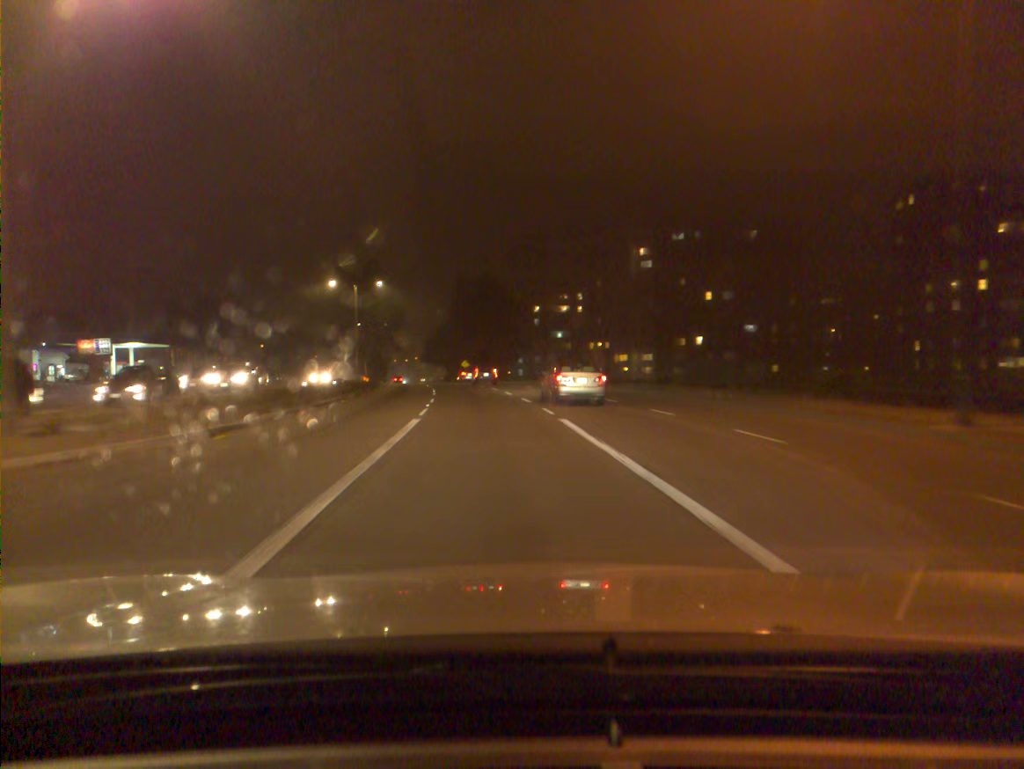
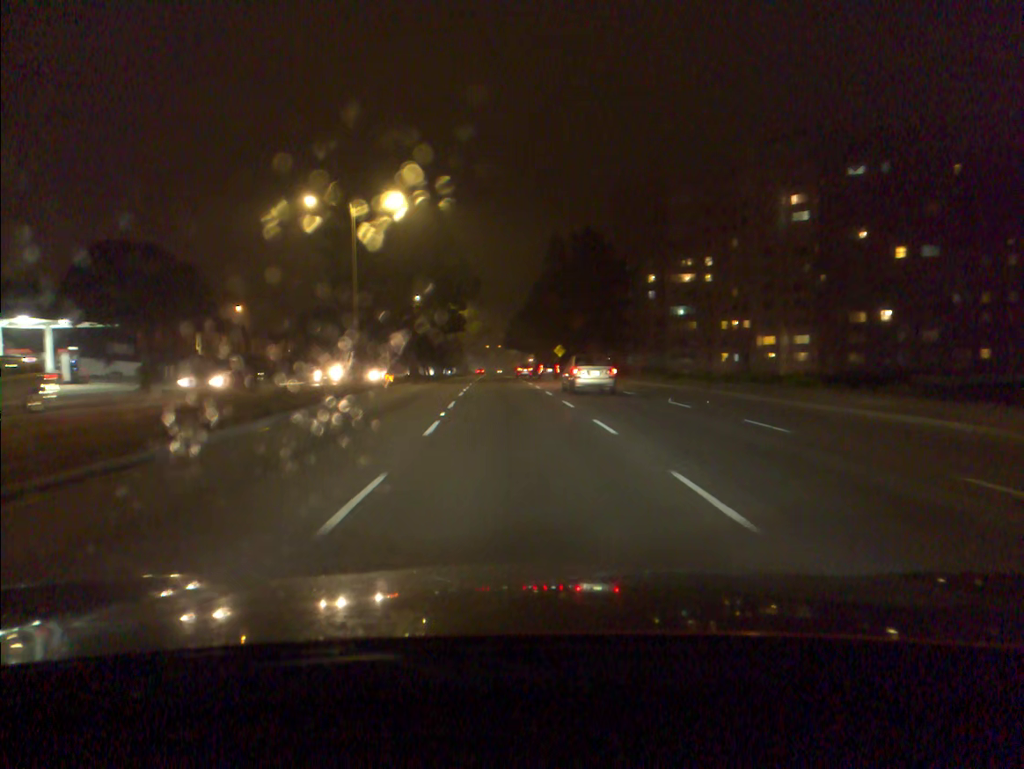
(-2.2, +35.5) m; -7°
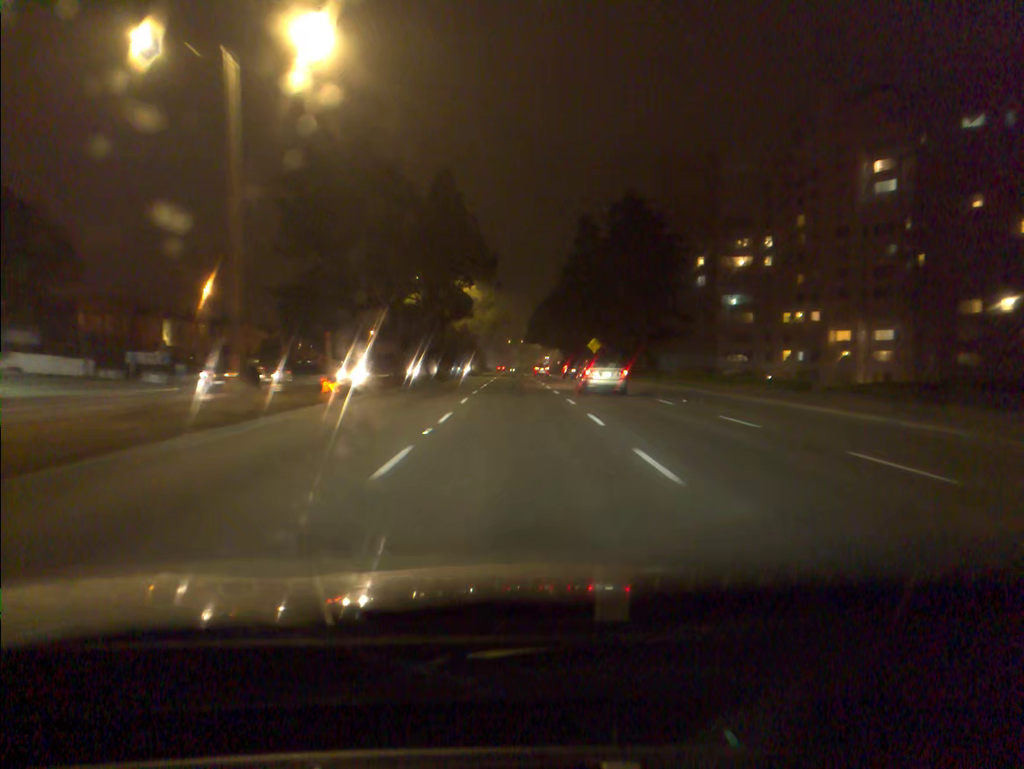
(-0.3, +19.7) m; -2°
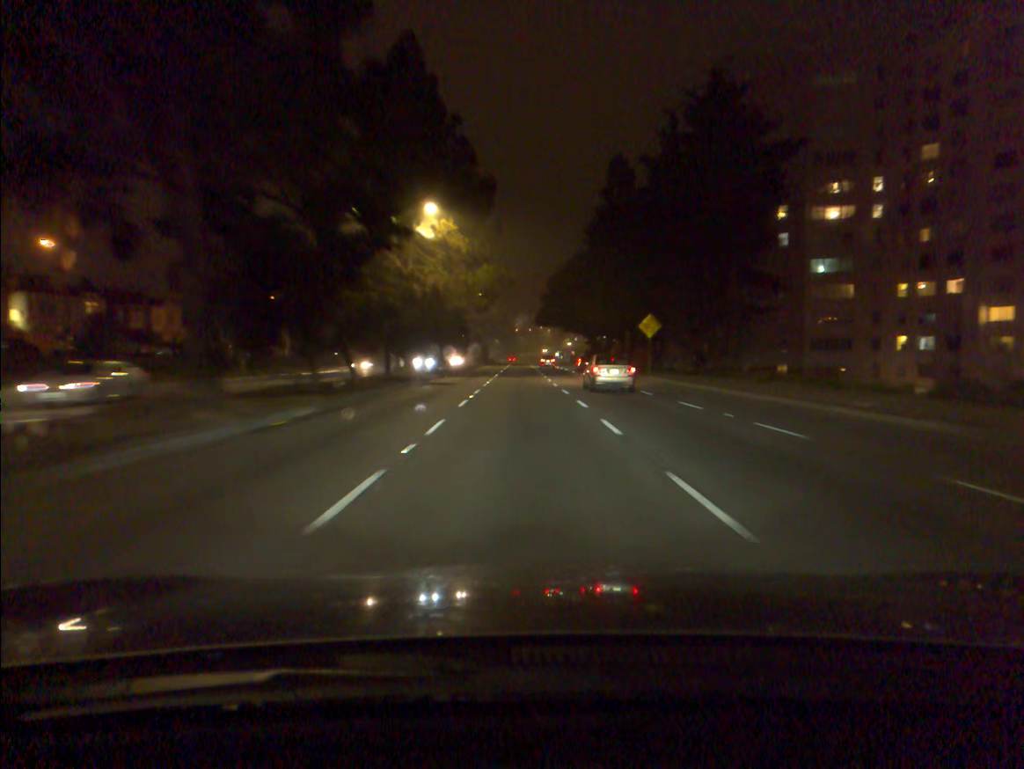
(-0.3, +32.2) m; -1°
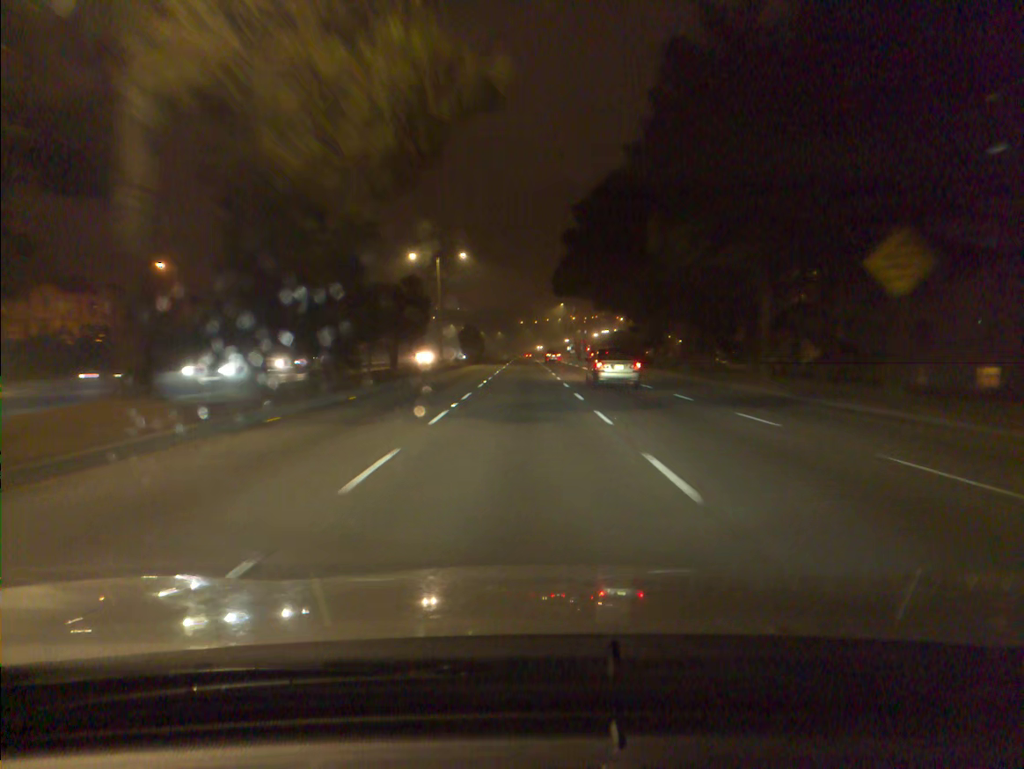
(0.0, +35.8) m; 0°
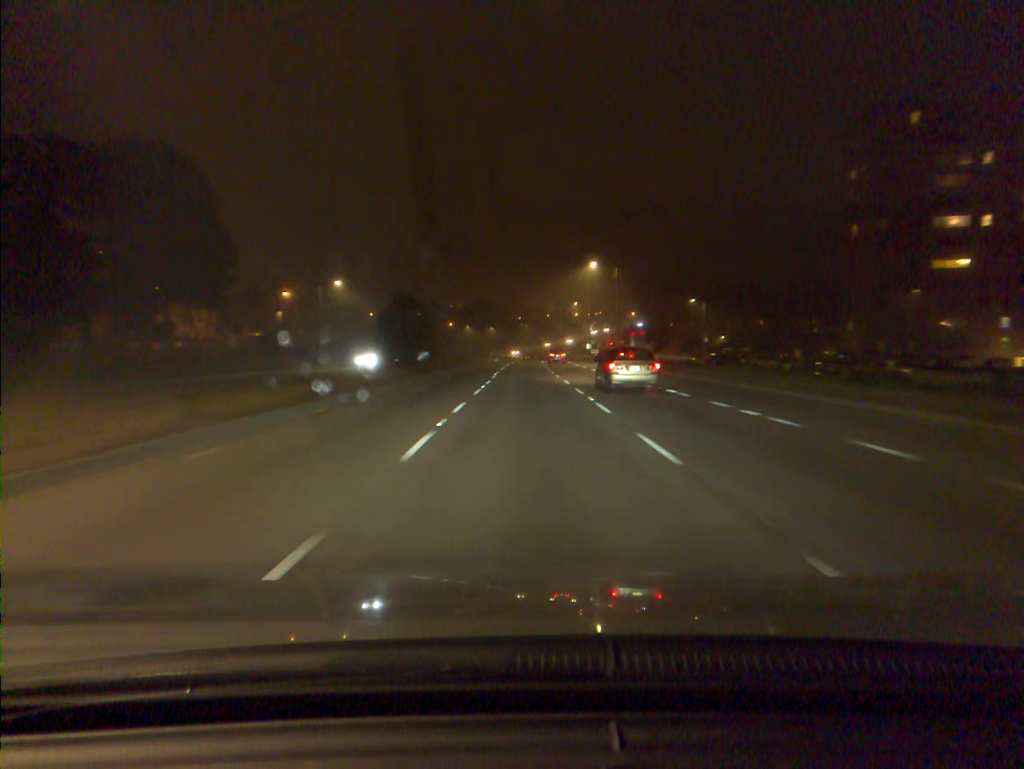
(-0.2, +64.0) m; 0°
